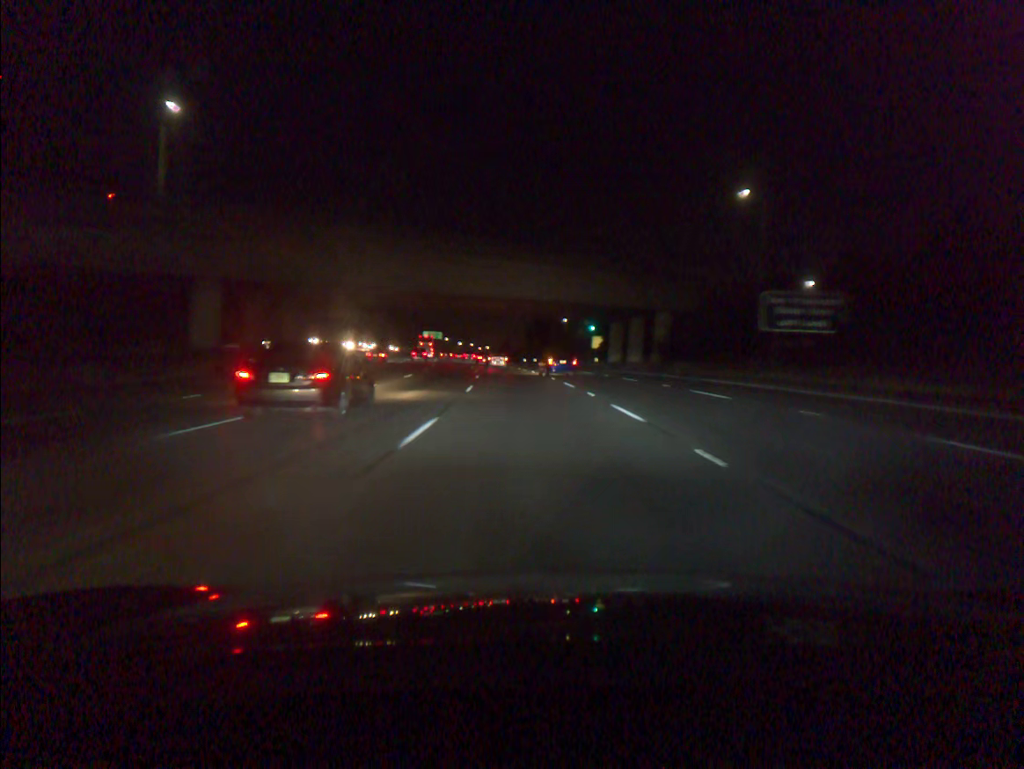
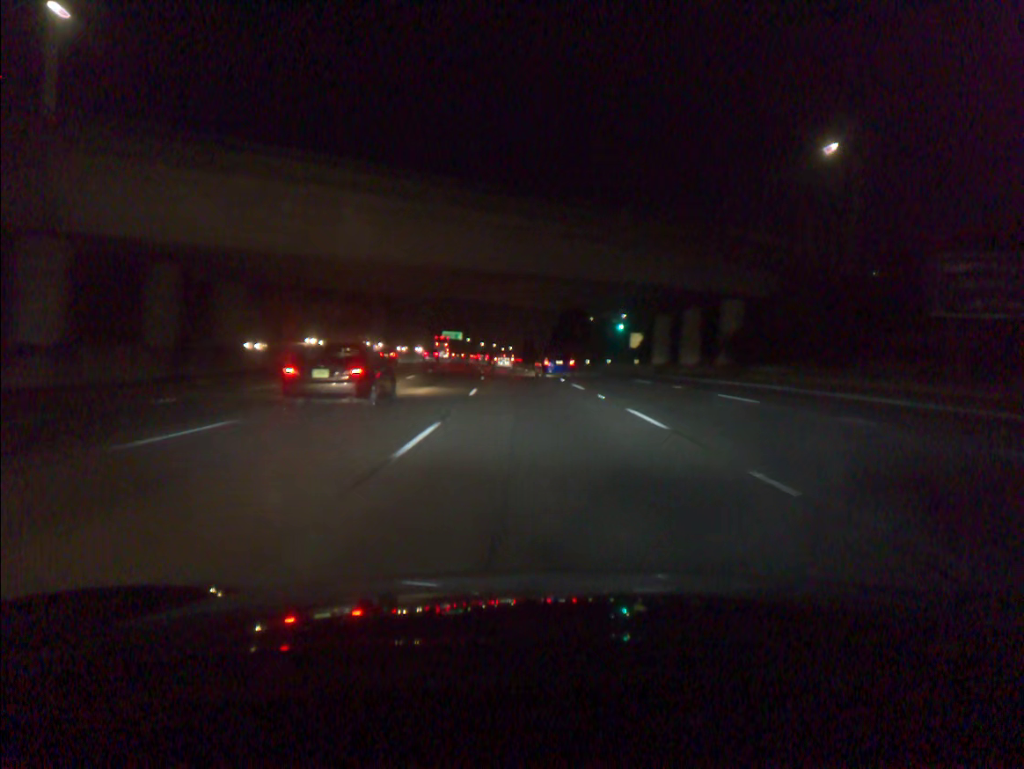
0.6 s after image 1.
(-0.2, +16.0) m; -2°
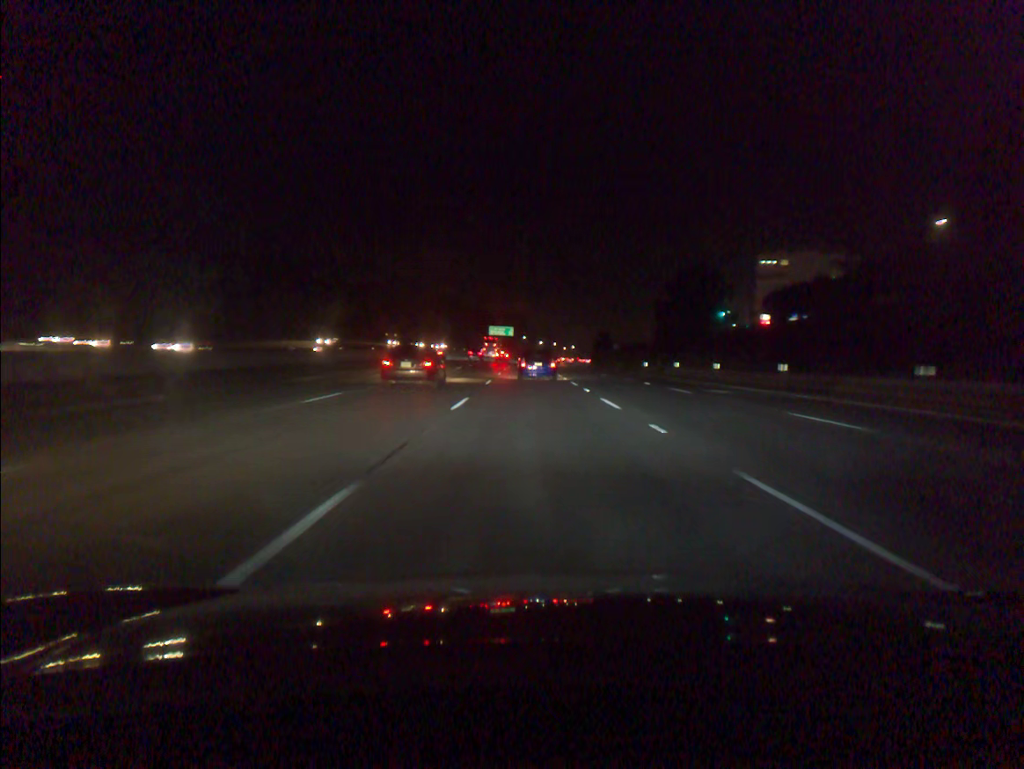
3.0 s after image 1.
(-2.8, +63.6) m; -4°
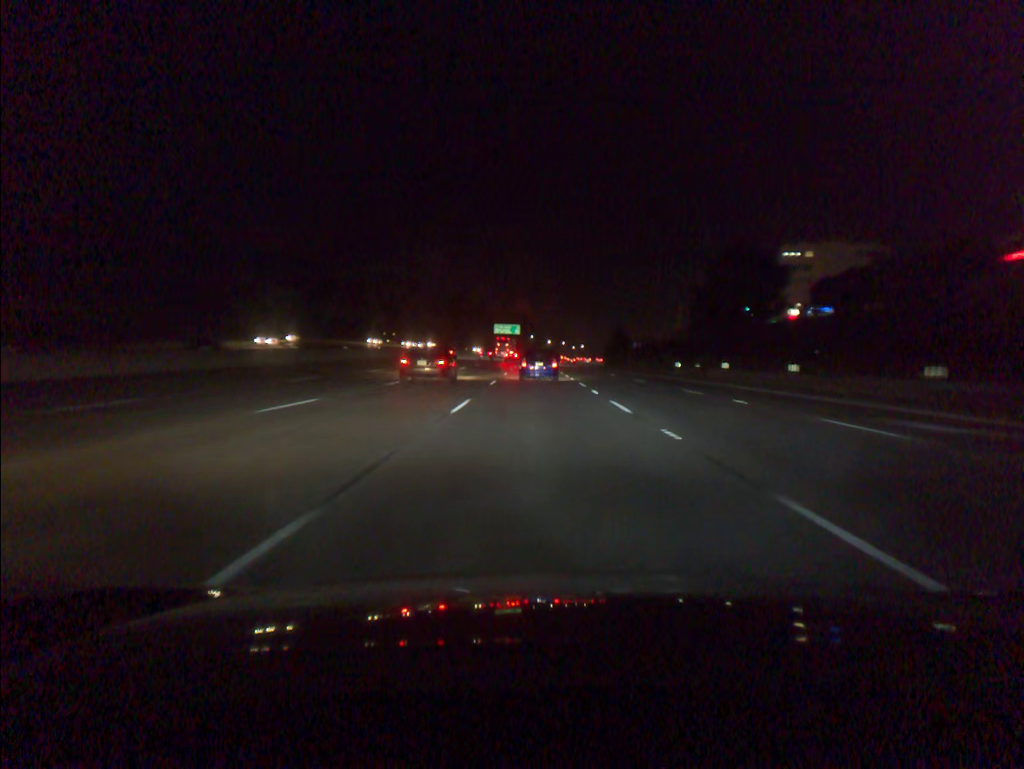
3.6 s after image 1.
(-0.1, +15.6) m; -1°
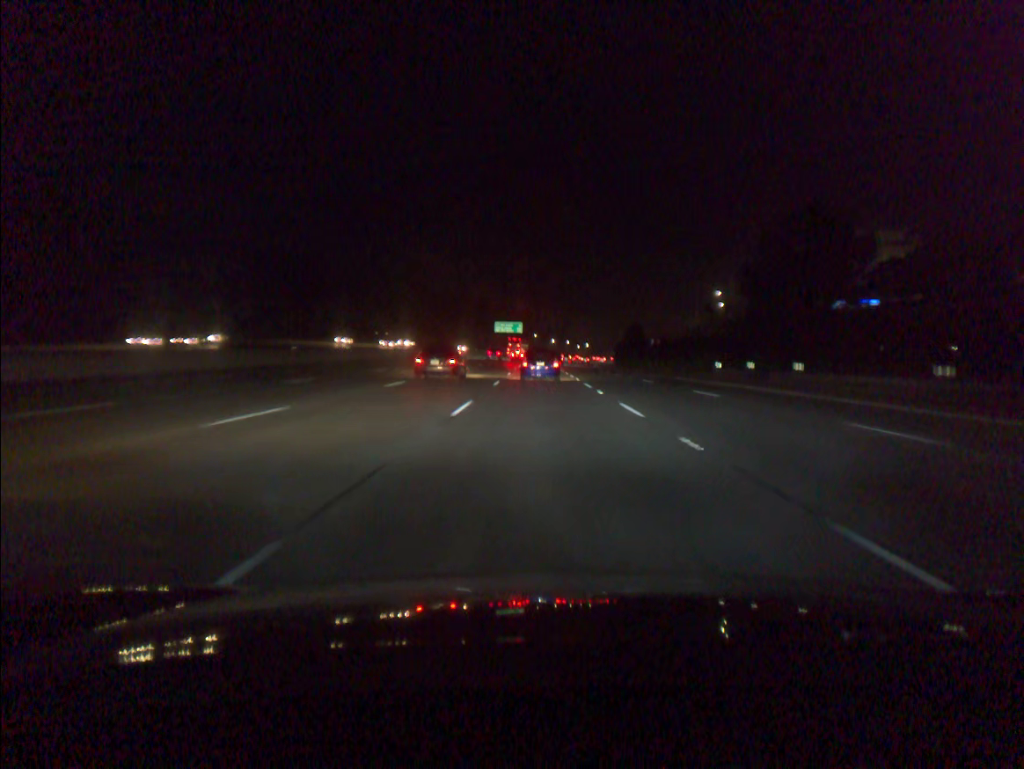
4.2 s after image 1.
(0.0, +15.3) m; 0°
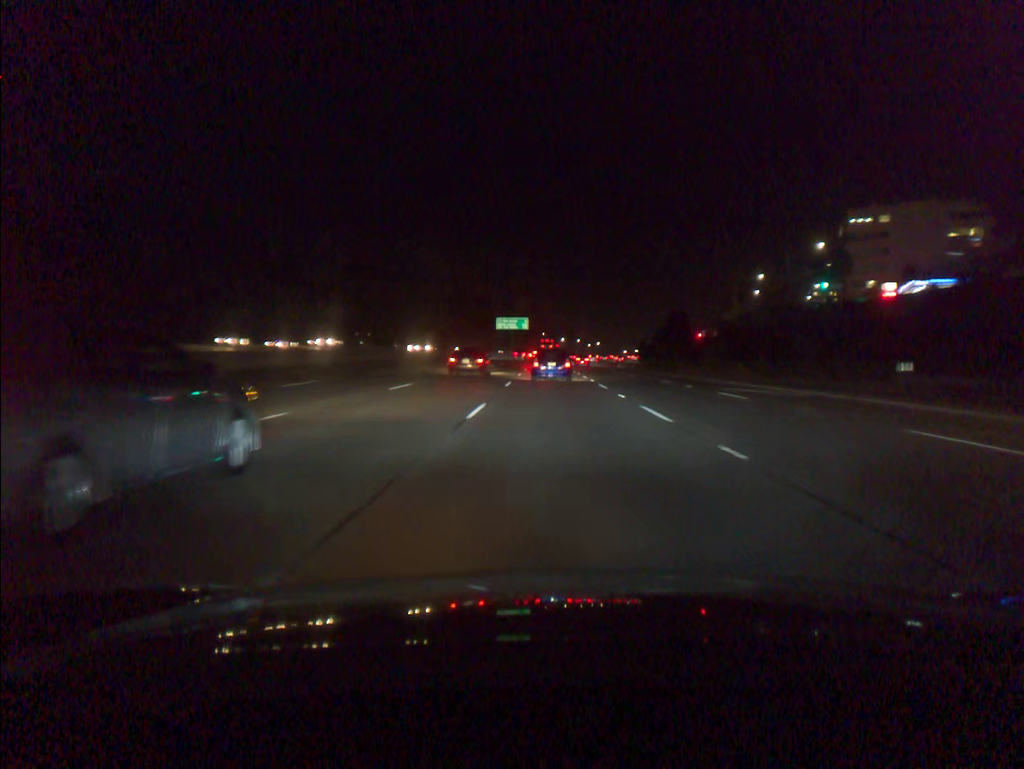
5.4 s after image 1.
(-0.1, +30.1) m; -1°
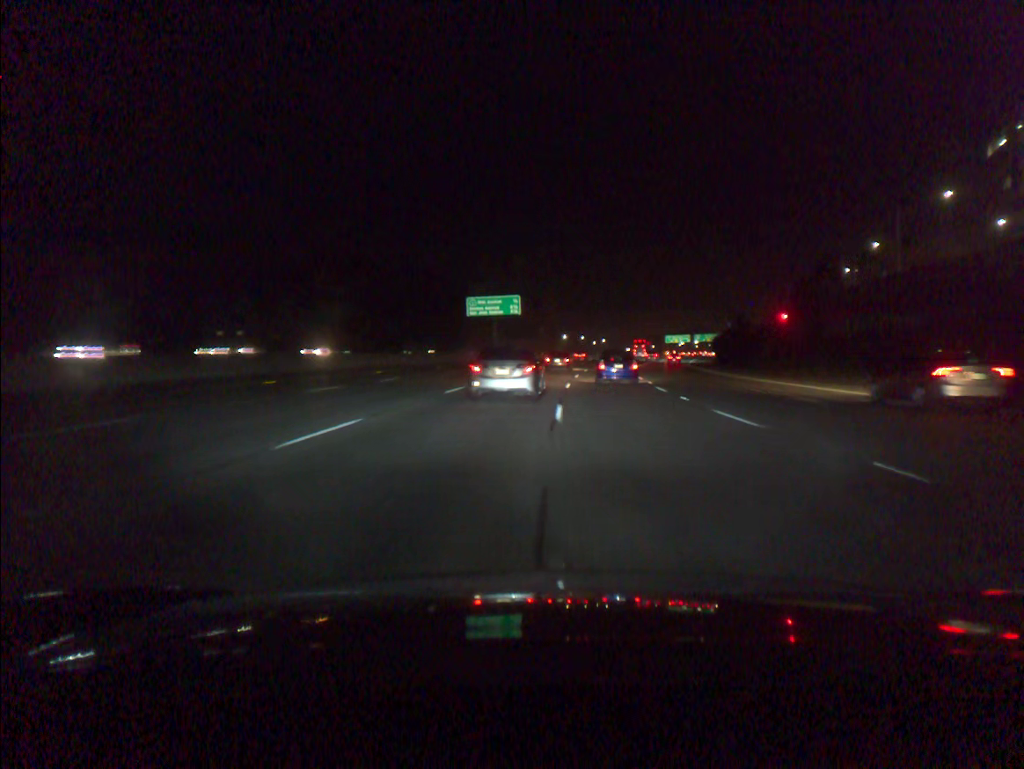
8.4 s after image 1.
(-0.5, +72.3) m; 0°
